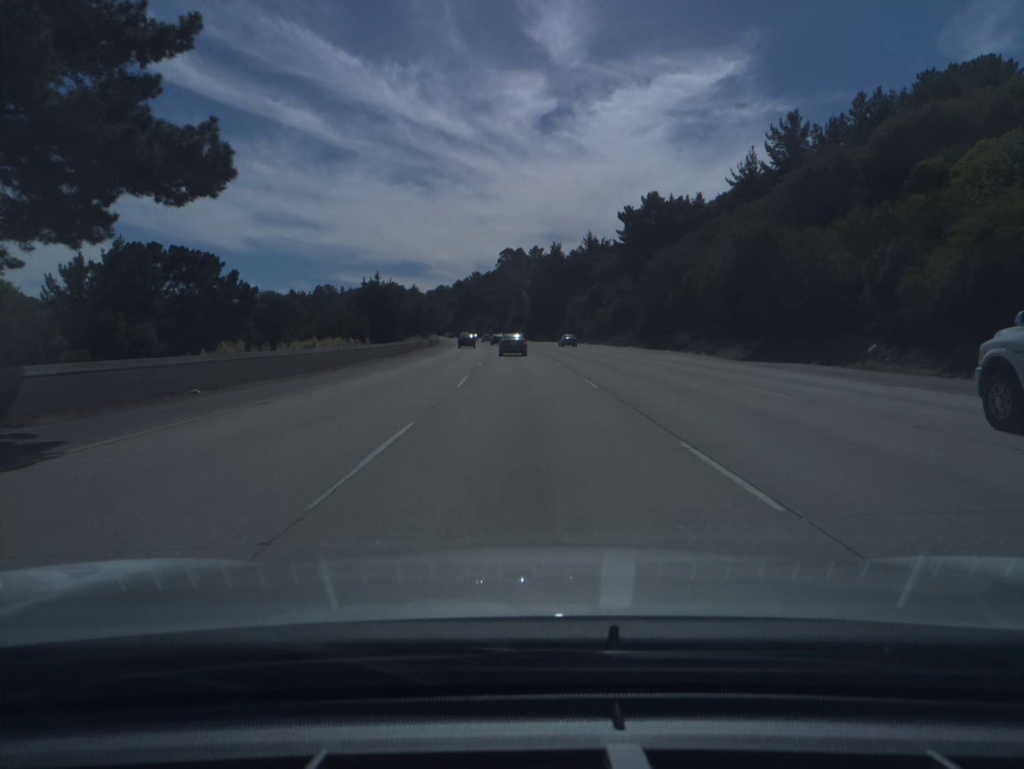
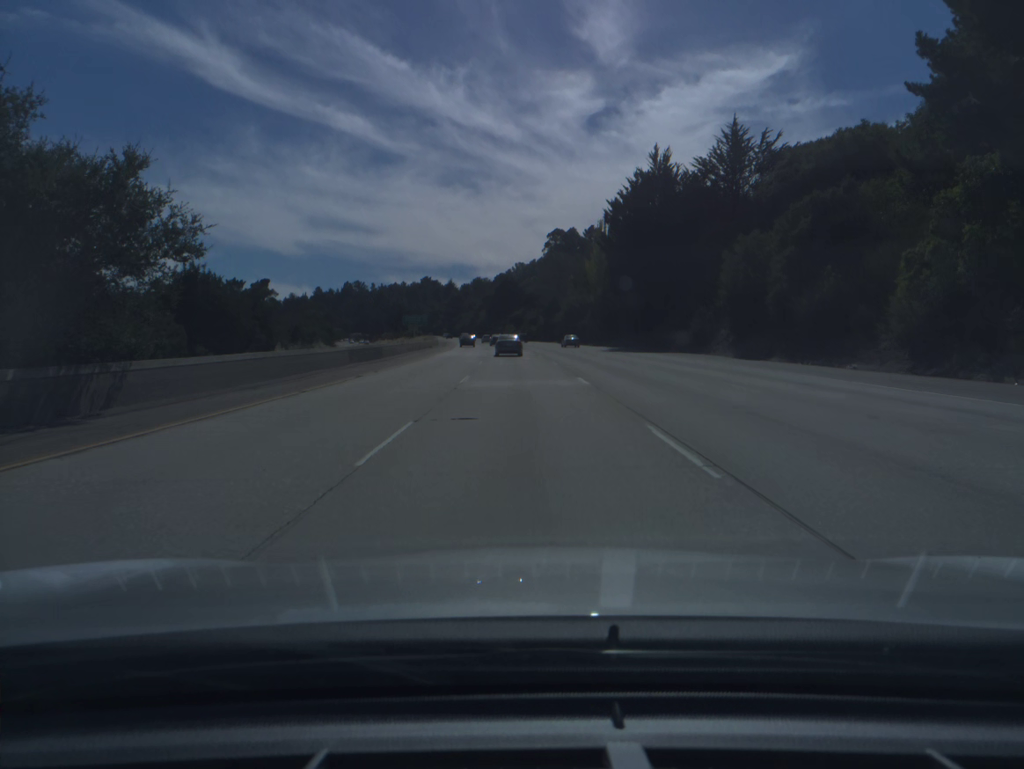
(-2.5, +85.6) m; -4°
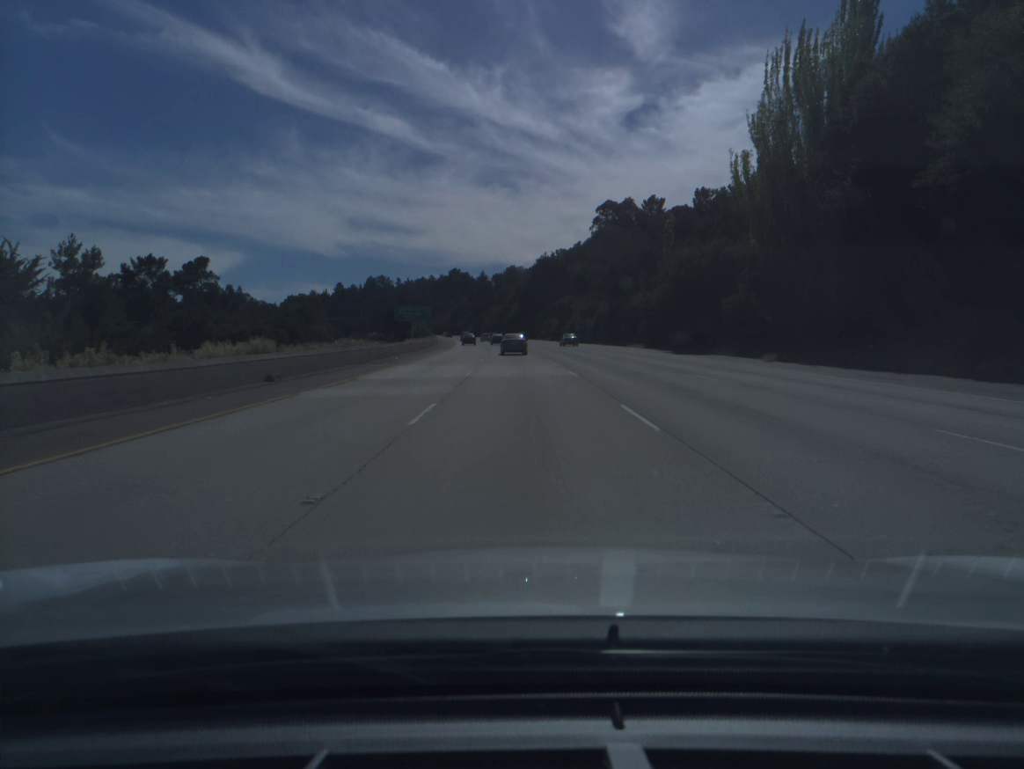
(-1.7, +68.9) m; -3°
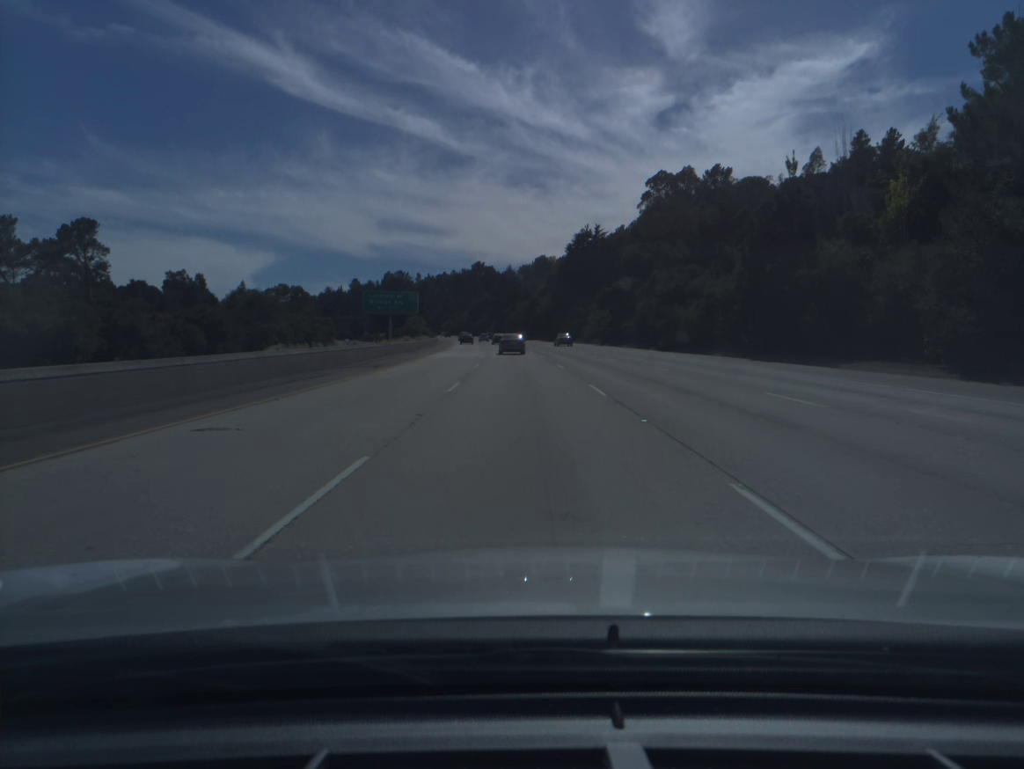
(-1.1, +51.8) m; -2°
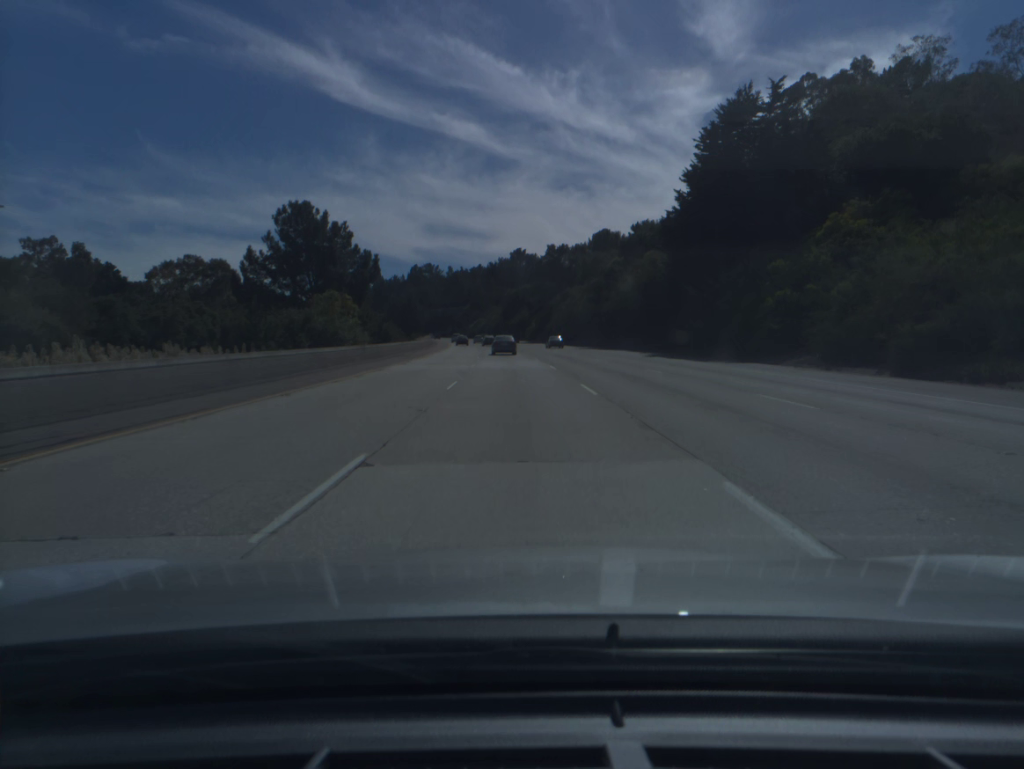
(-2.8, +86.7) m; -3°
